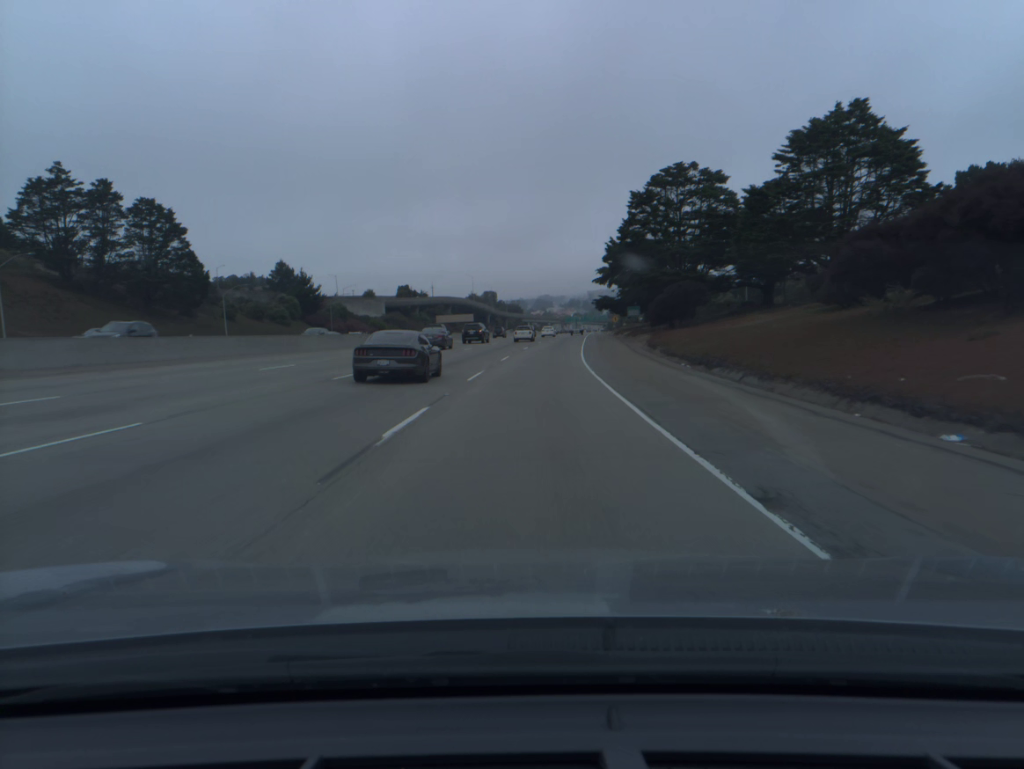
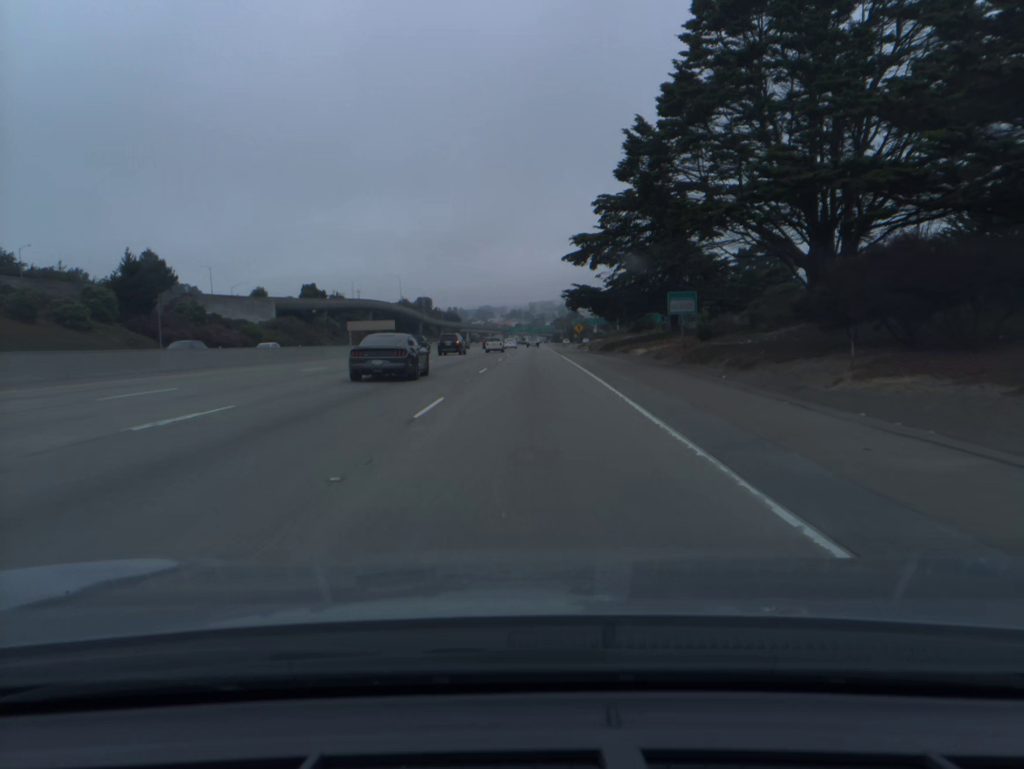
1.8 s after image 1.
(+2.1, +52.8) m; +4°
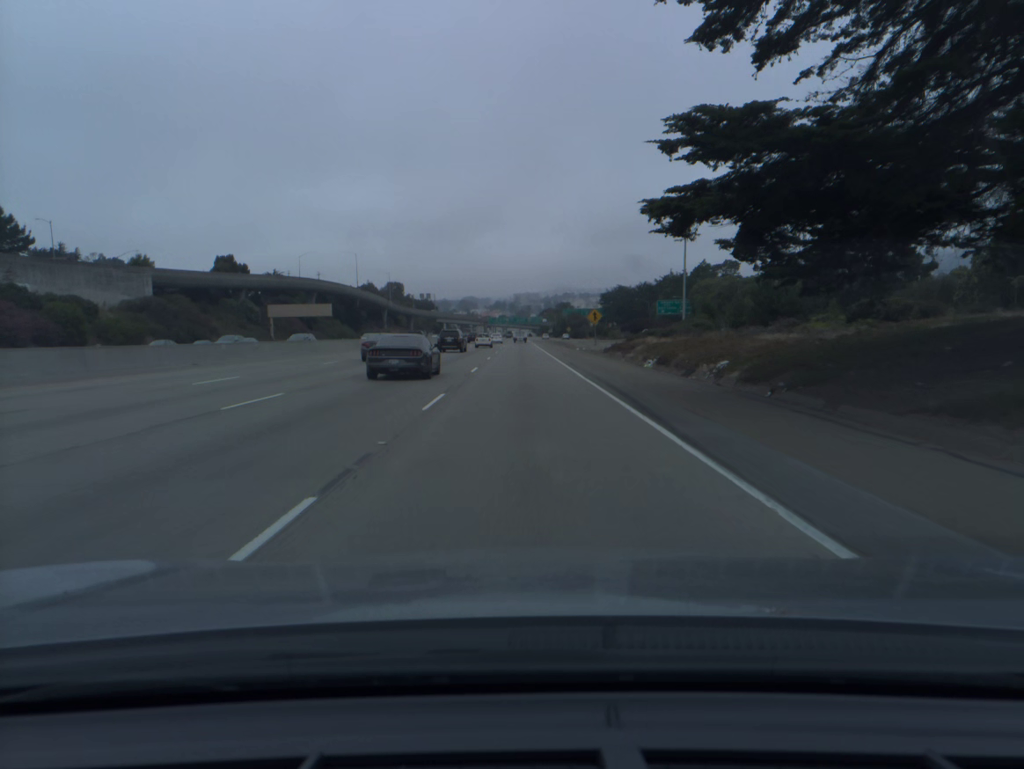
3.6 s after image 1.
(+0.7, +53.6) m; +1°
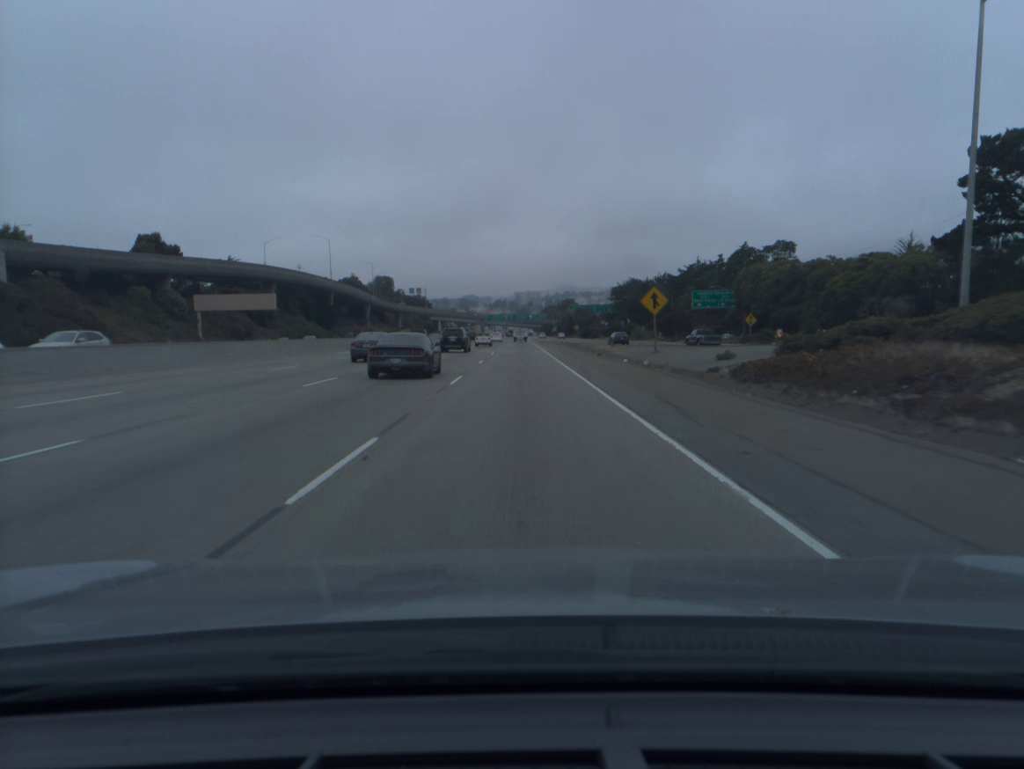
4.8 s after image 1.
(0.0, +36.7) m; 0°
